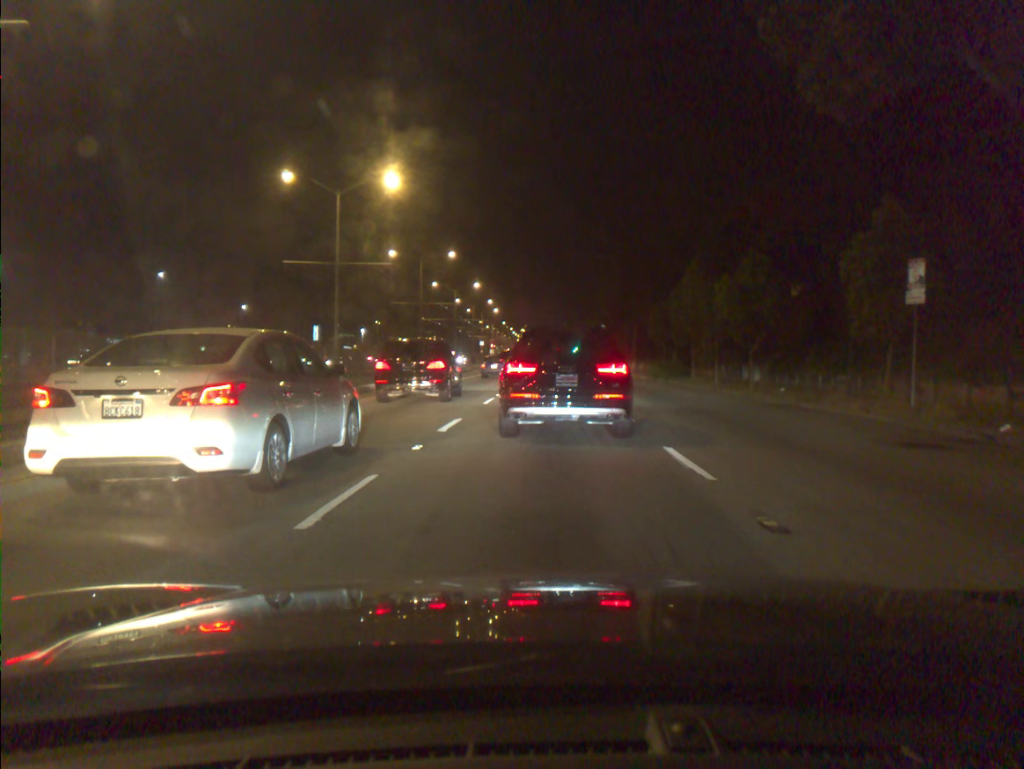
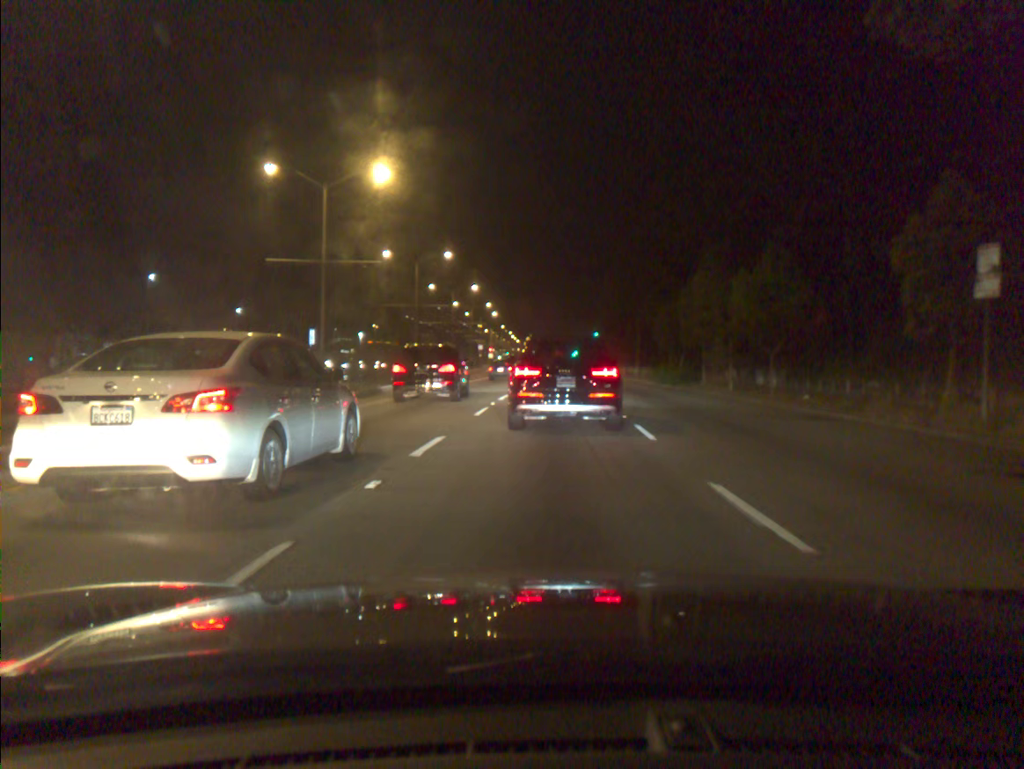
(0.0, +2.7) m; 0°
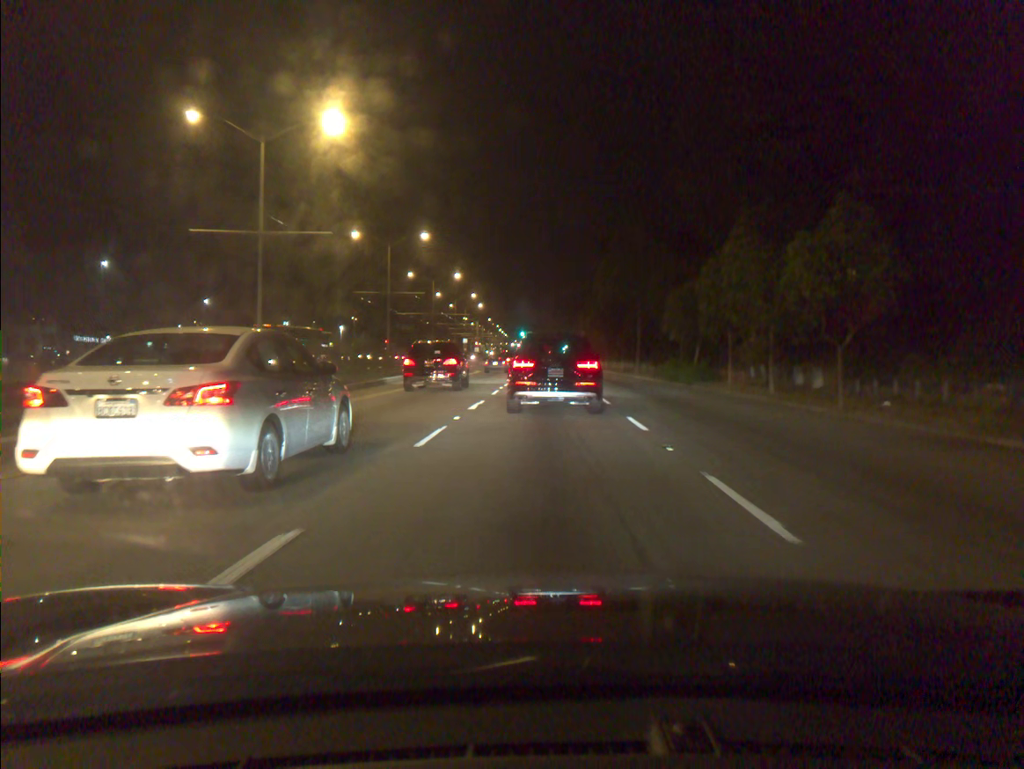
(+0.1, +6.9) m; +1°
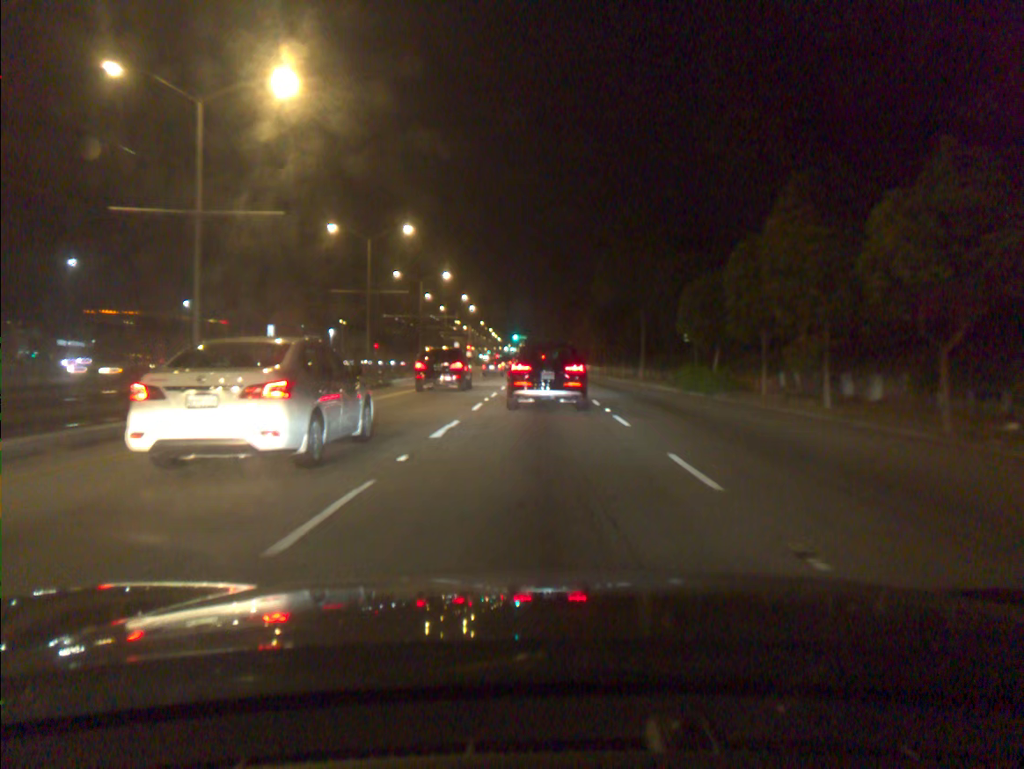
(0.0, +5.5) m; 0°
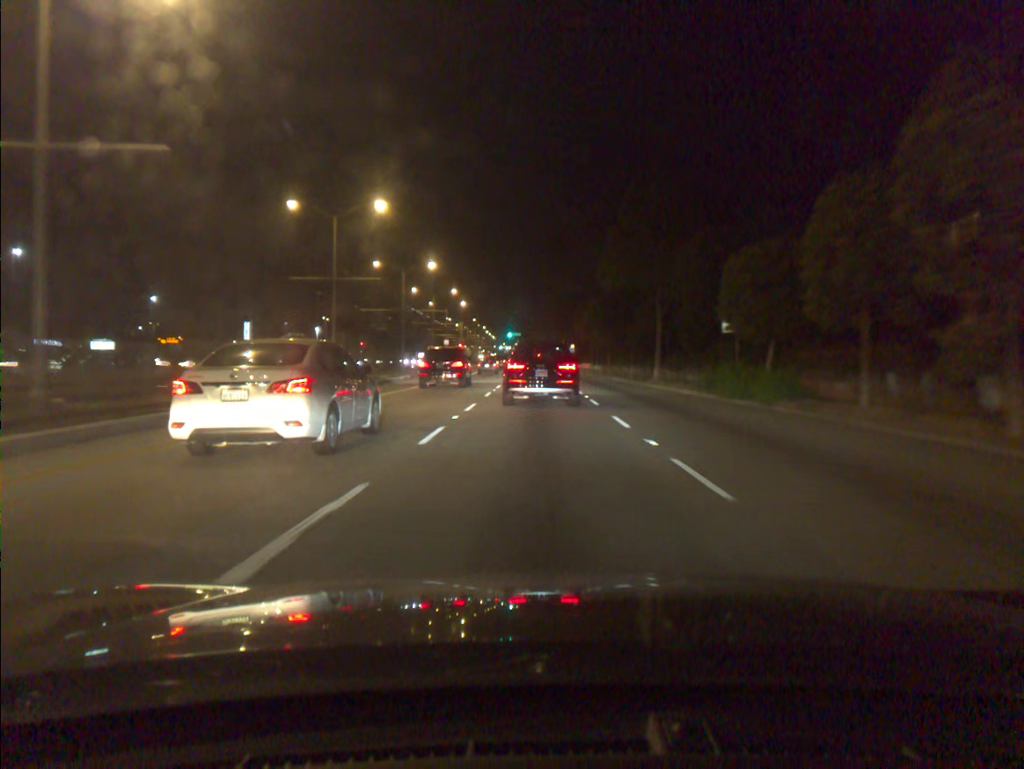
(0.0, +7.9) m; 0°
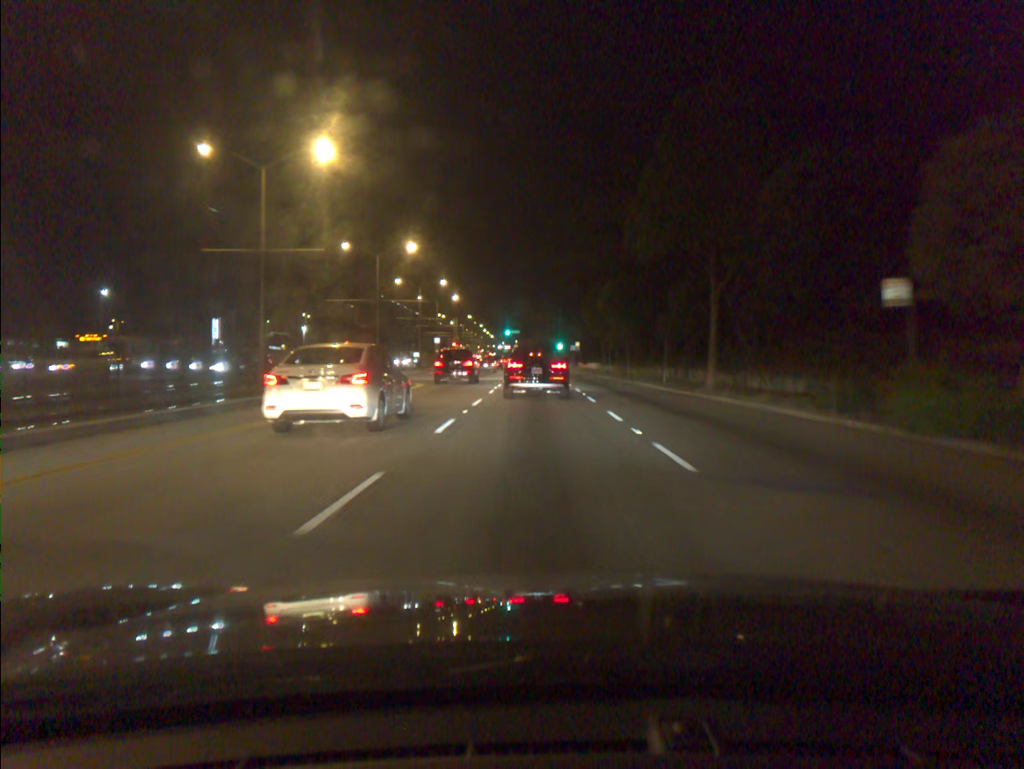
(0.0, +12.8) m; 0°
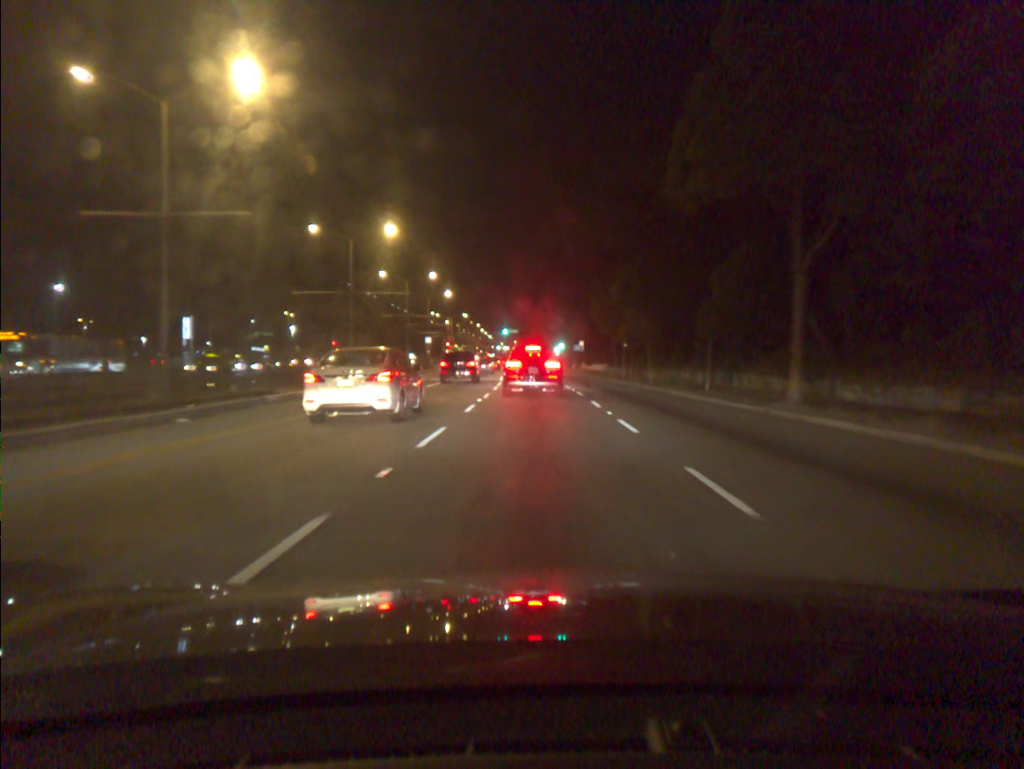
(0.0, +9.4) m; 0°
